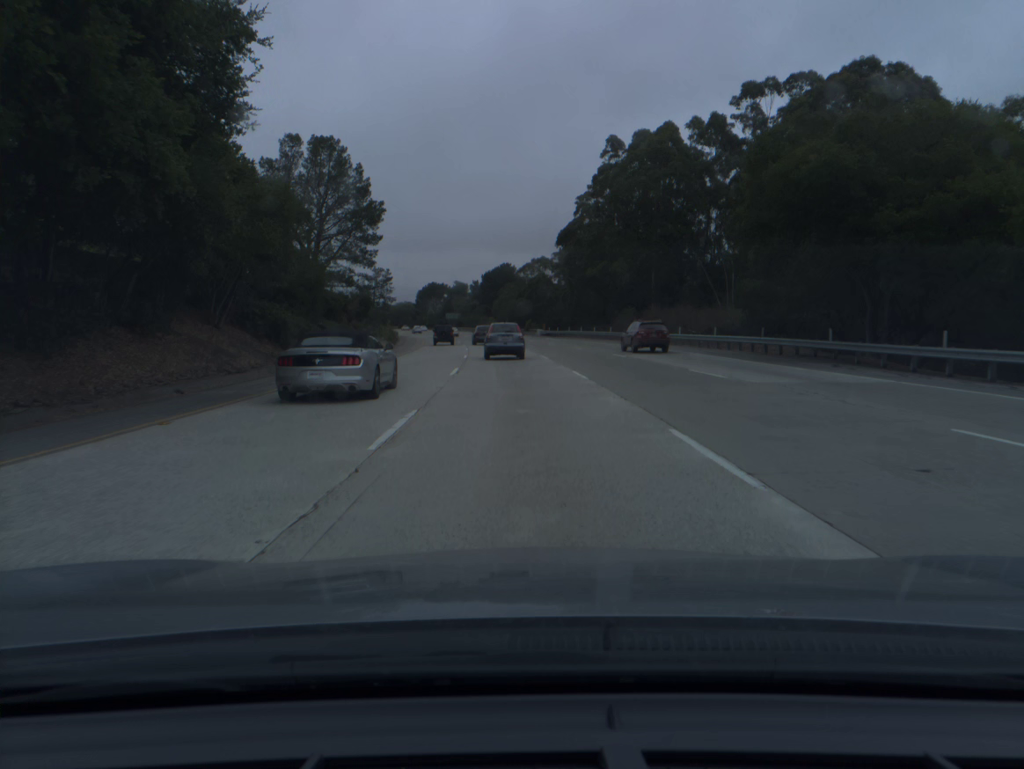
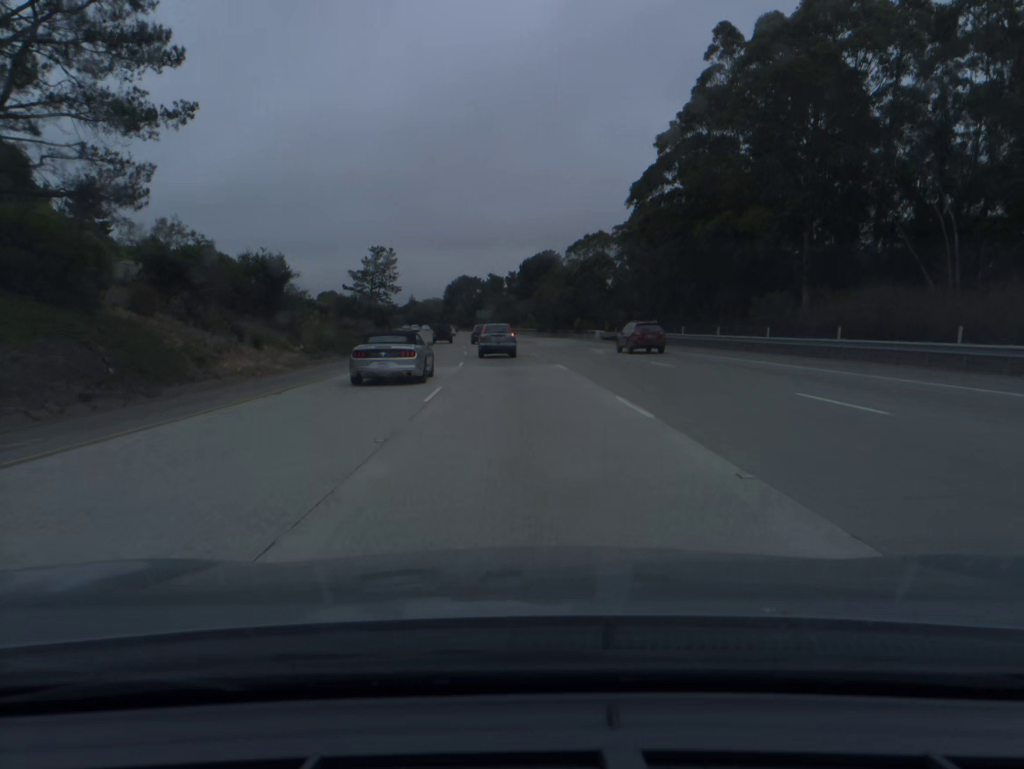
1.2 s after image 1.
(-1.2, +38.3) m; -3°
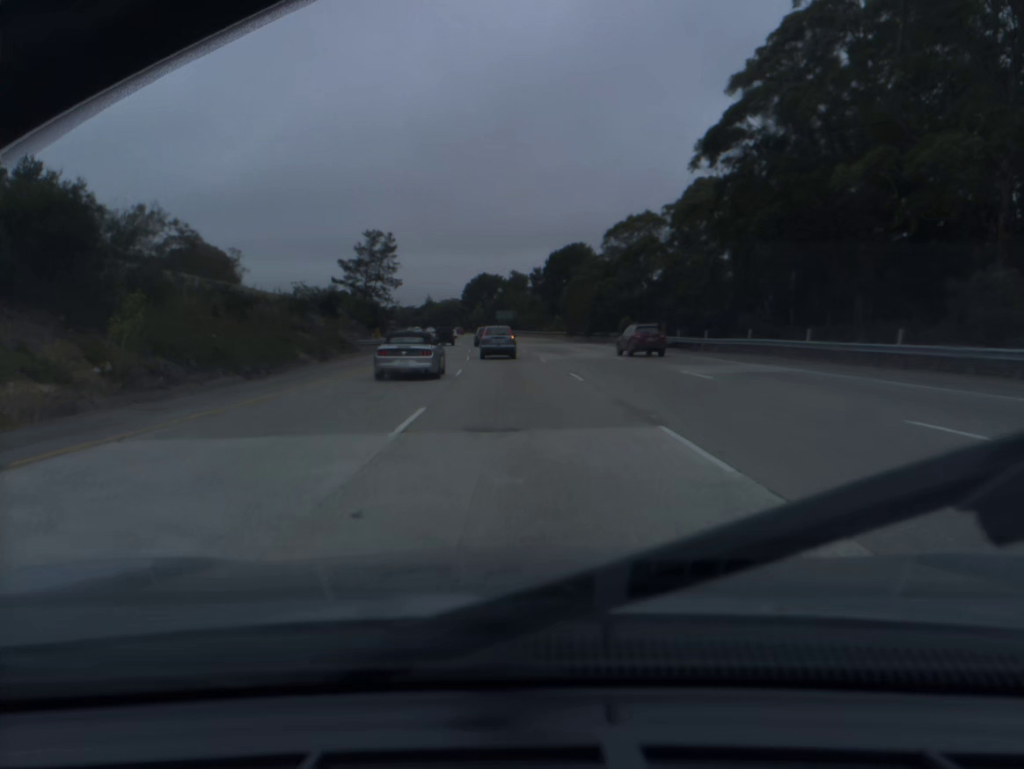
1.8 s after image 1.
(-0.3, +19.0) m; -2°
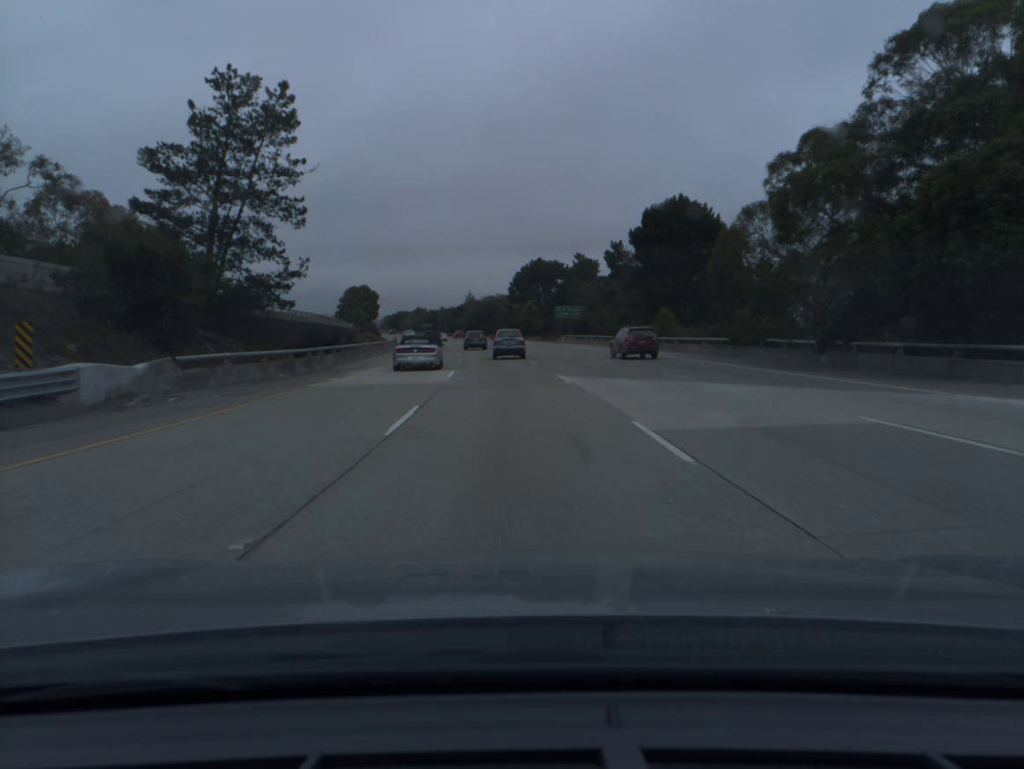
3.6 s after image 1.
(-2.0, +57.2) m; -4°
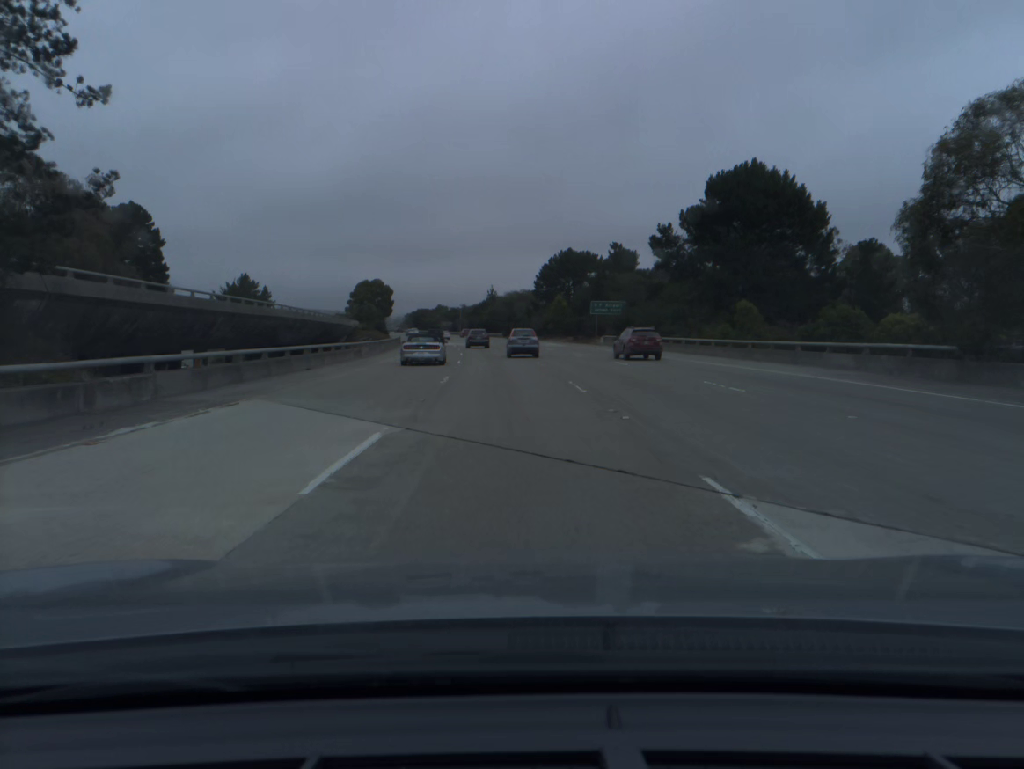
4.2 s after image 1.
(-0.3, +19.2) m; -2°
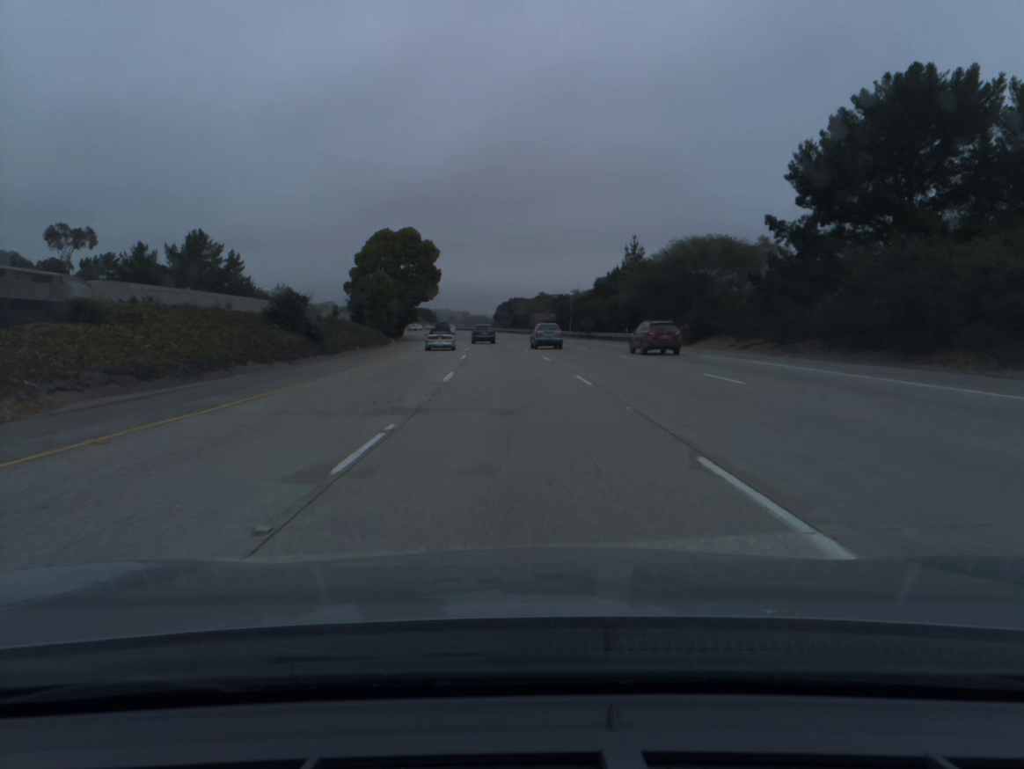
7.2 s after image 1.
(-6.9, +95.9) m; -8°
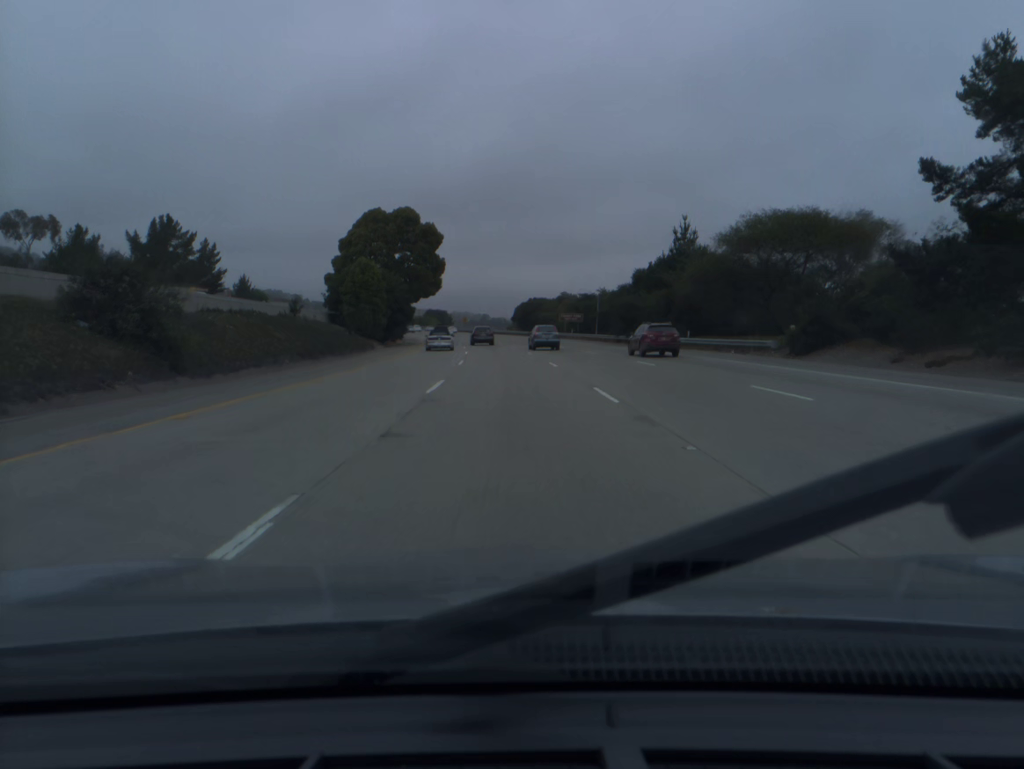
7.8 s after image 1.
(-0.3, +19.2) m; -2°
